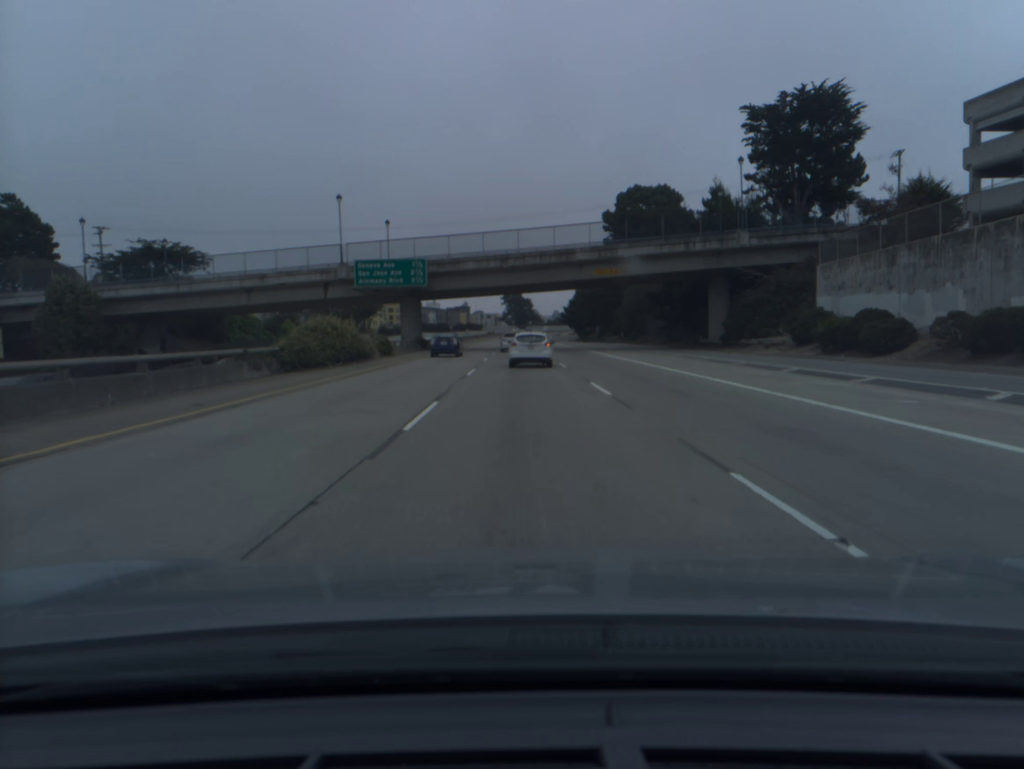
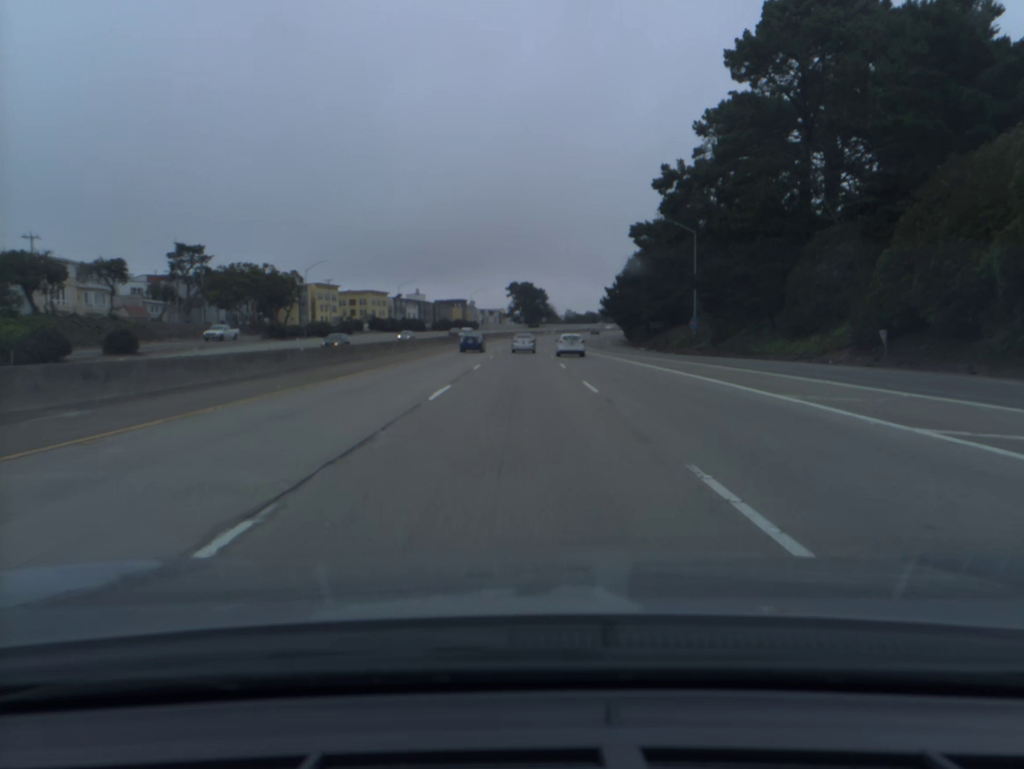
(-0.3, +85.1) m; -1°
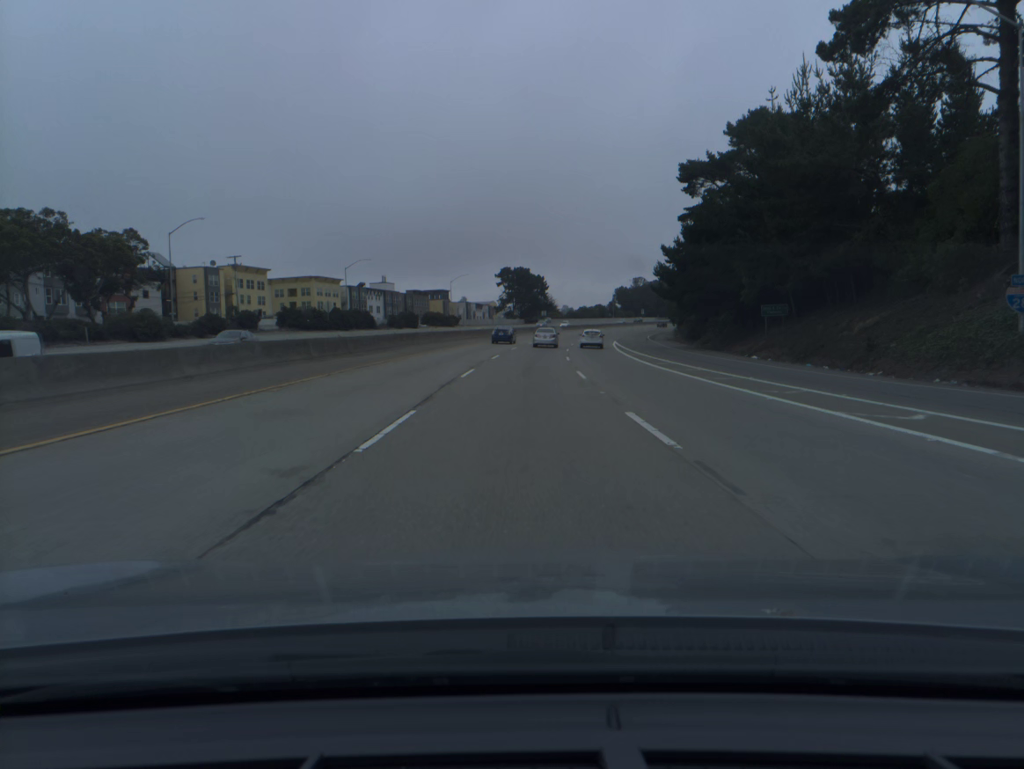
(0.0, +51.5) m; 0°
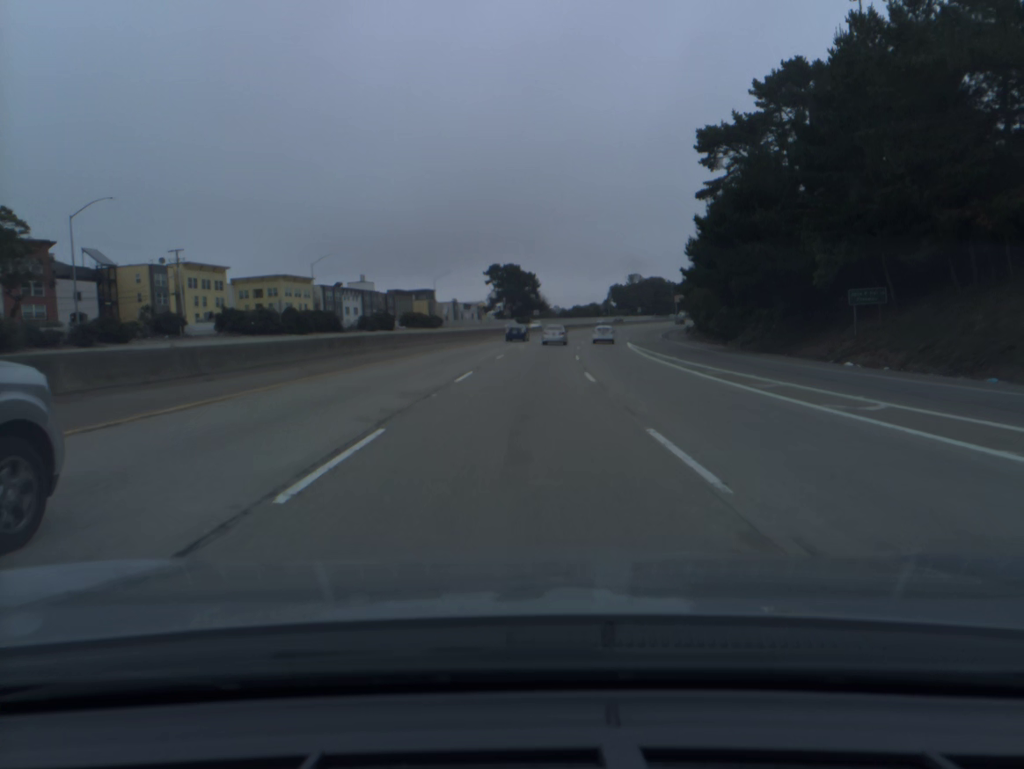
(+0.1, +17.2) m; +1°
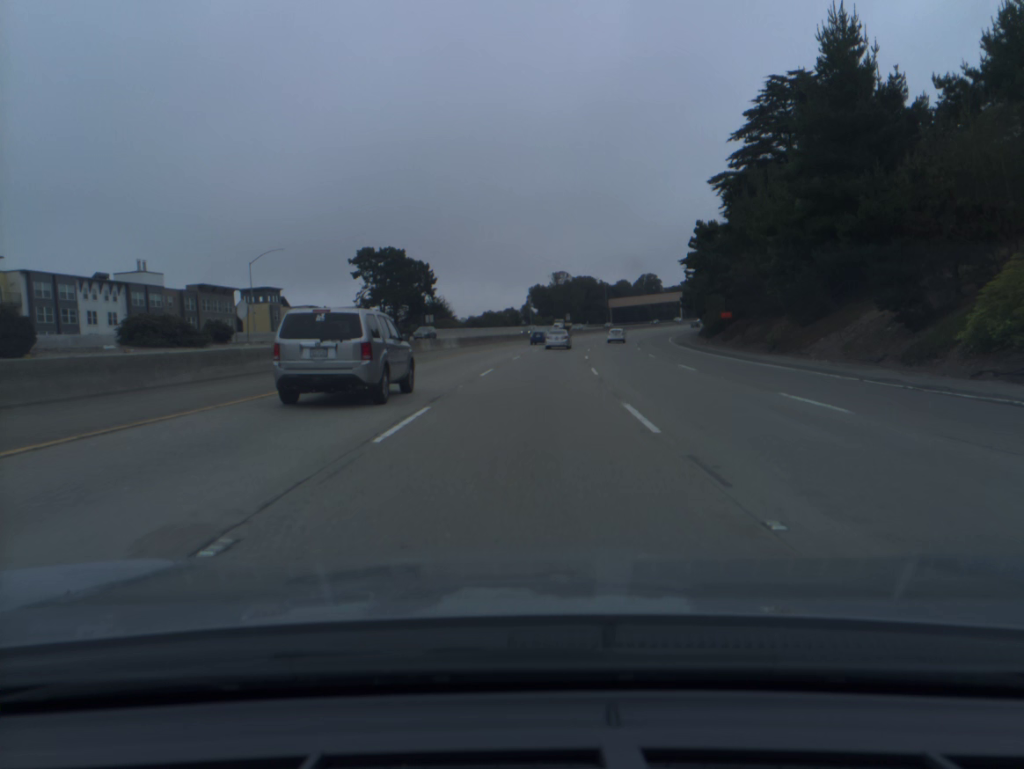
(+3.4, +68.6) m; +7°
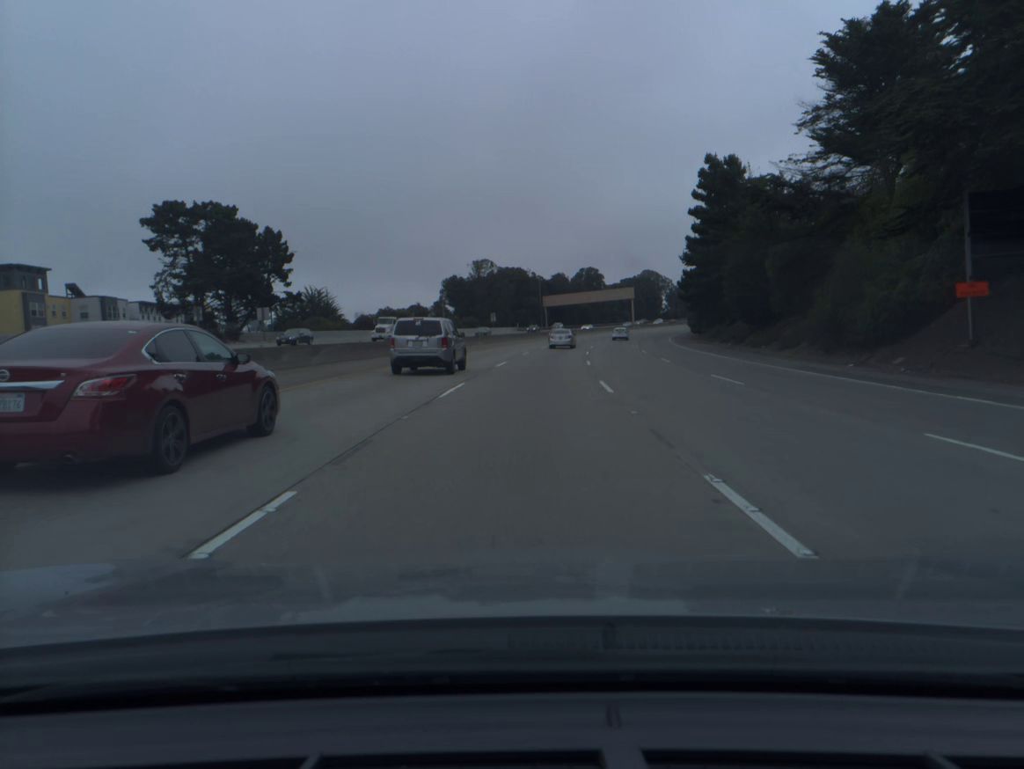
(+2.5, +51.2) m; +5°
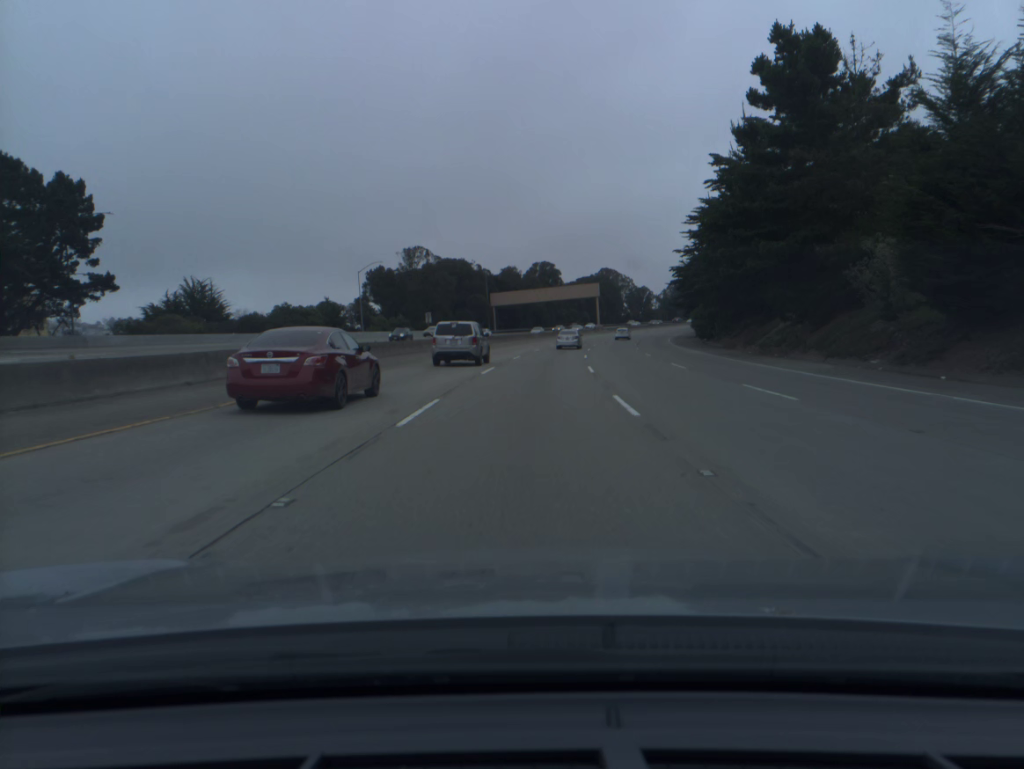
(+1.1, +34.1) m; +4°
